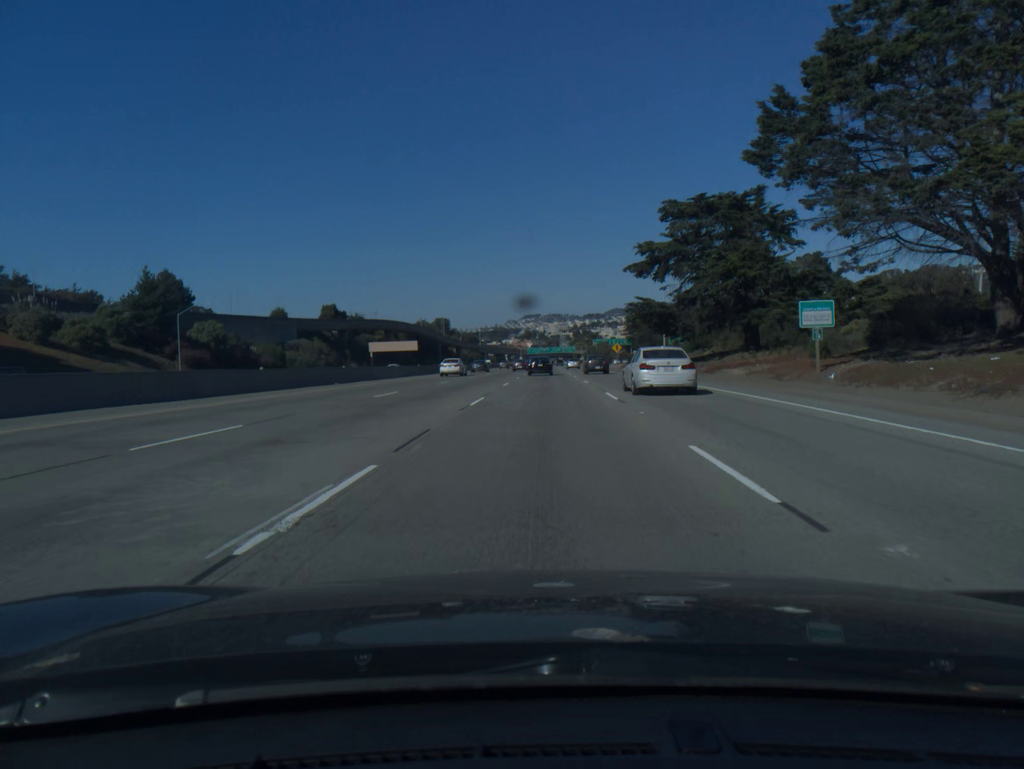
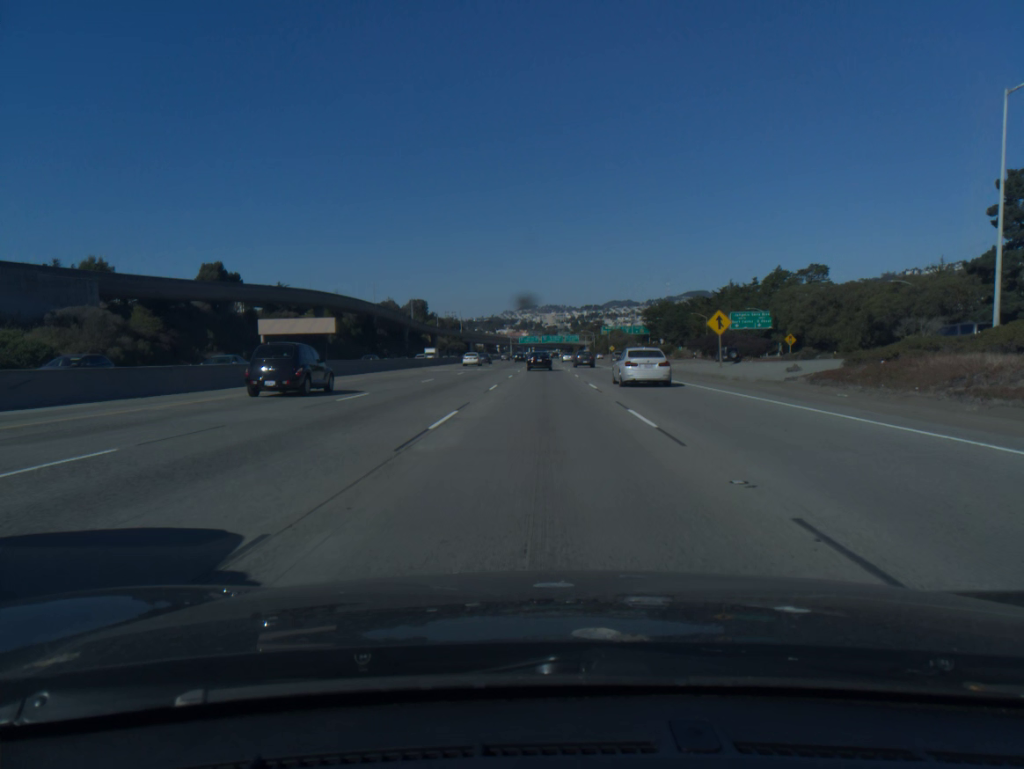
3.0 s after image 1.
(+0.7, +77.7) m; 0°
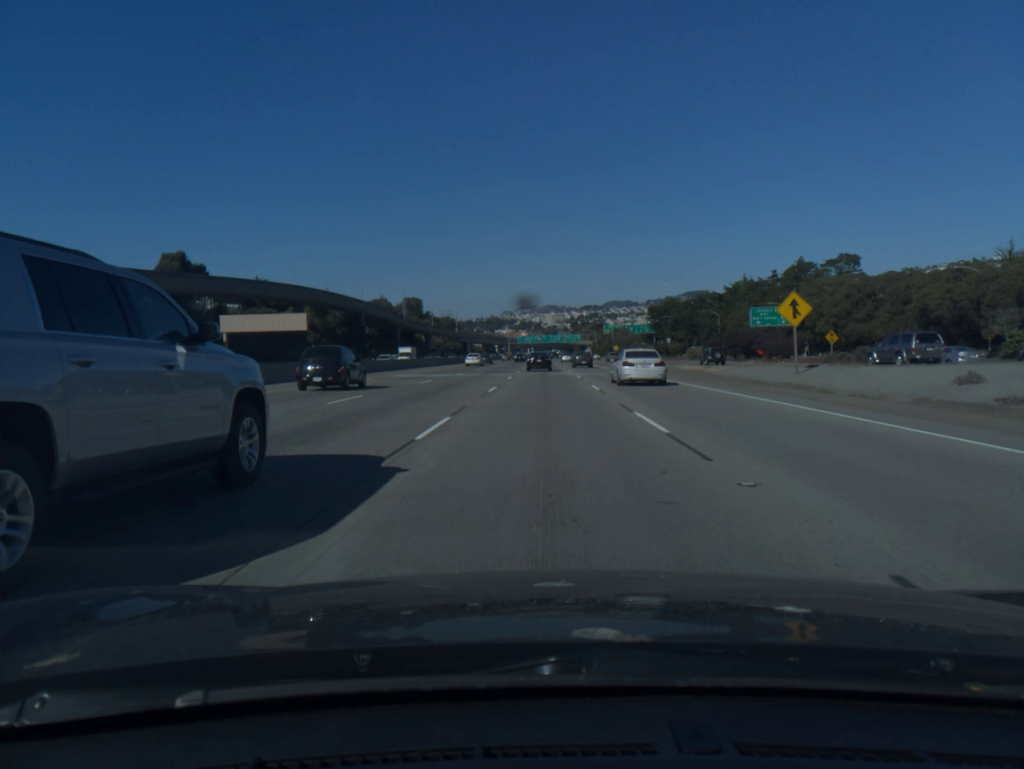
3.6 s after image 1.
(0.0, +15.6) m; 0°
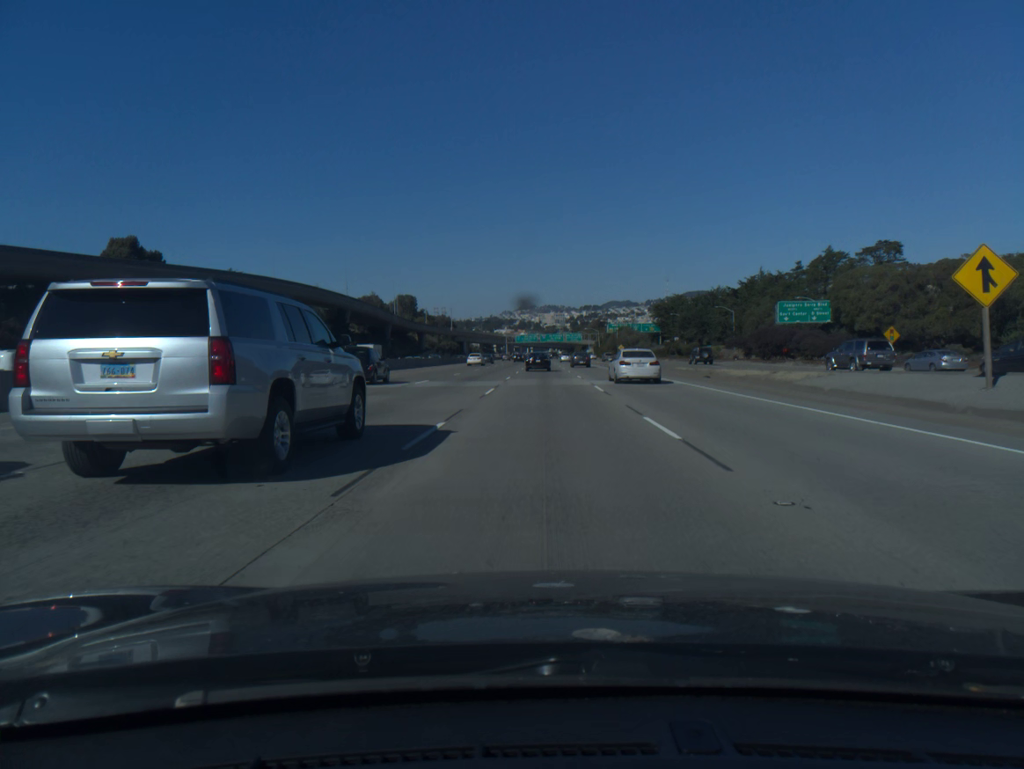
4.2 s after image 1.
(0.0, +15.6) m; 0°
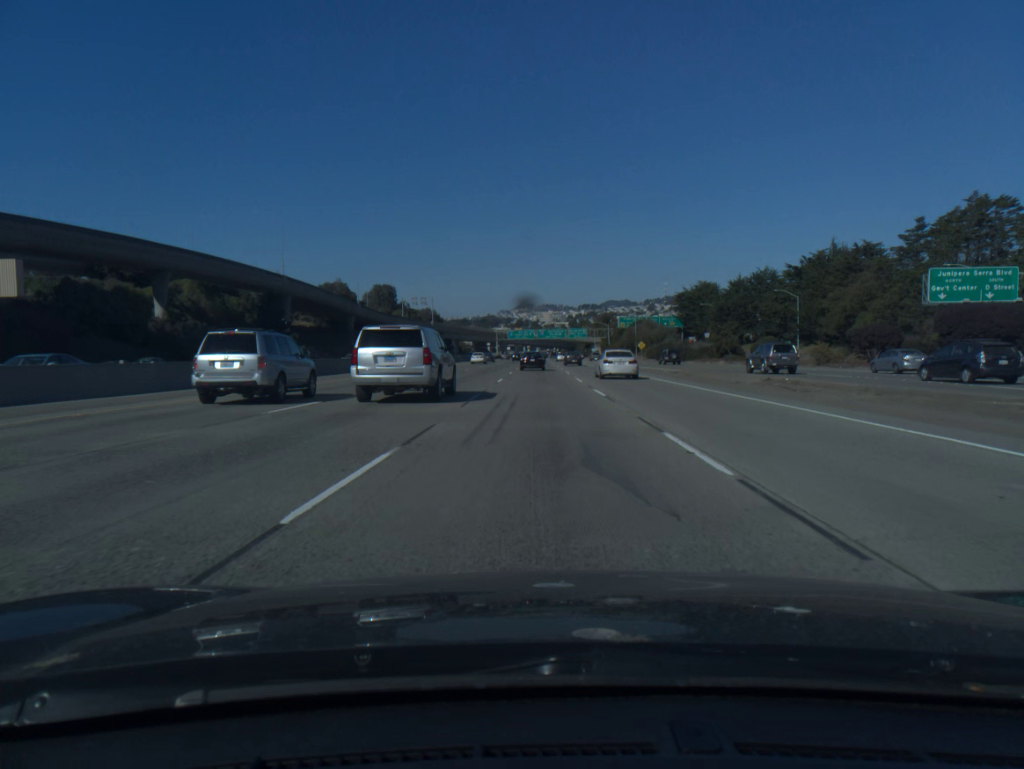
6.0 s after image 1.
(+0.1, +46.8) m; 0°
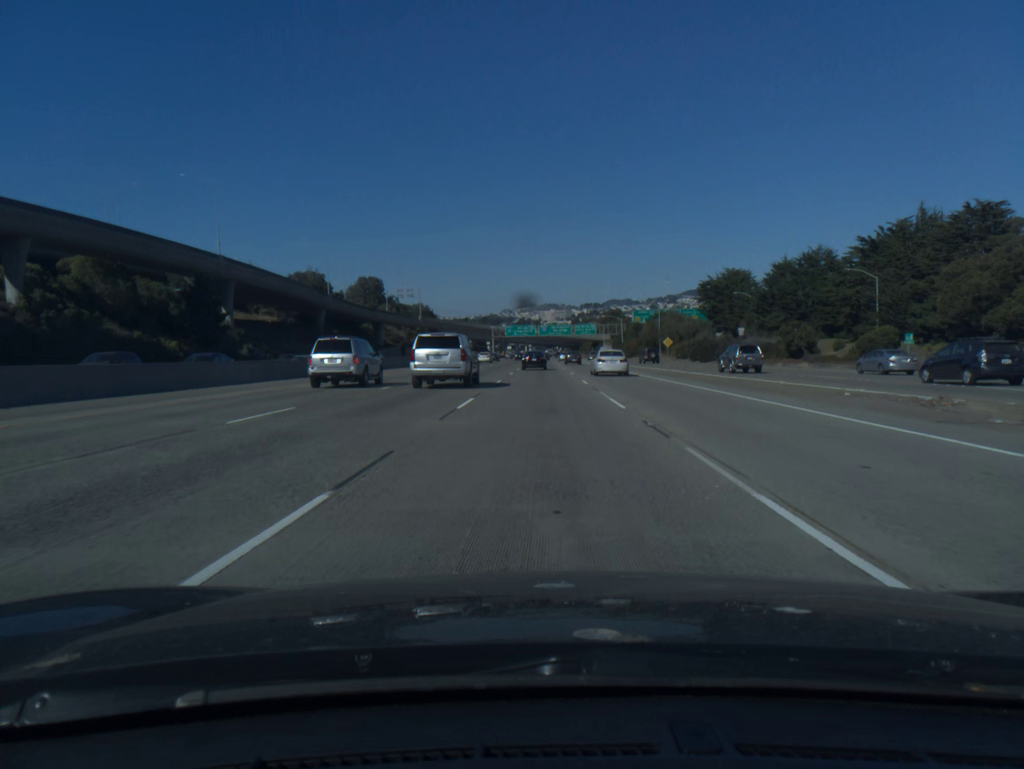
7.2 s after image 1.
(0.0, +31.4) m; 0°
